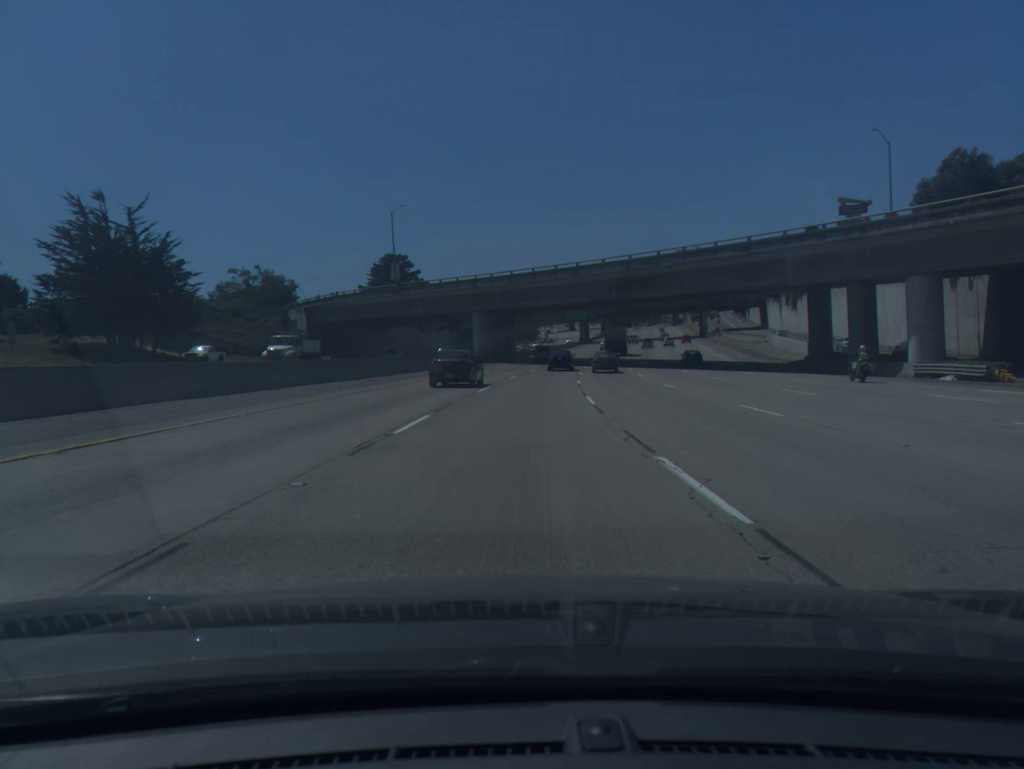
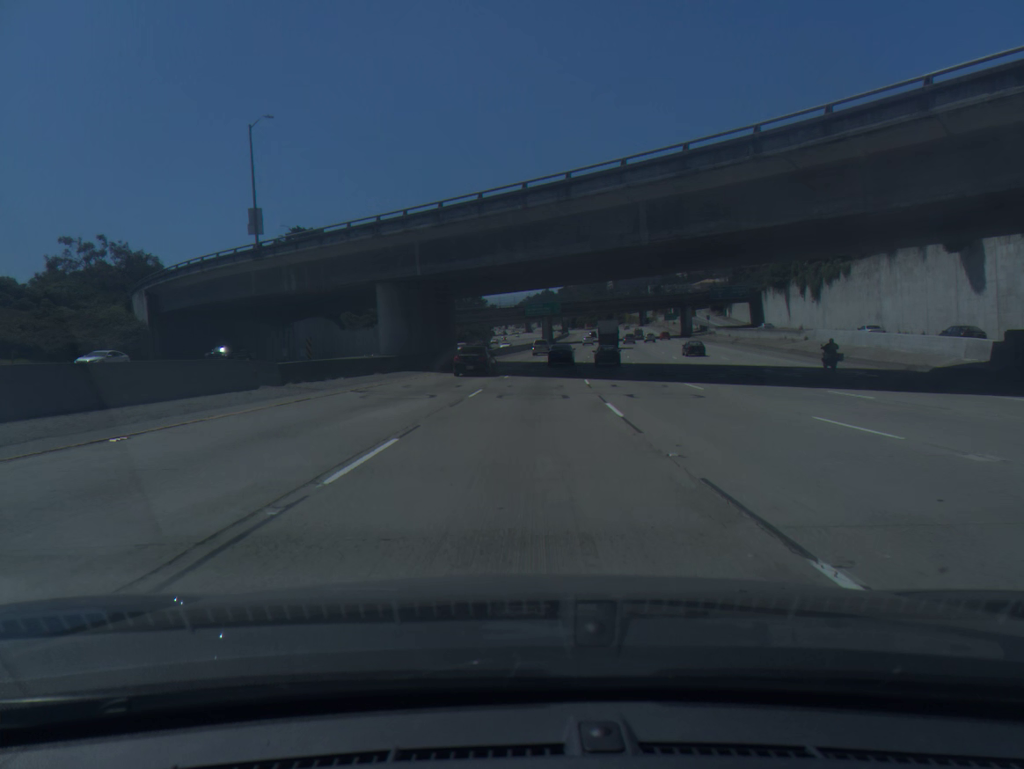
(+0.9, +34.2) m; +3°
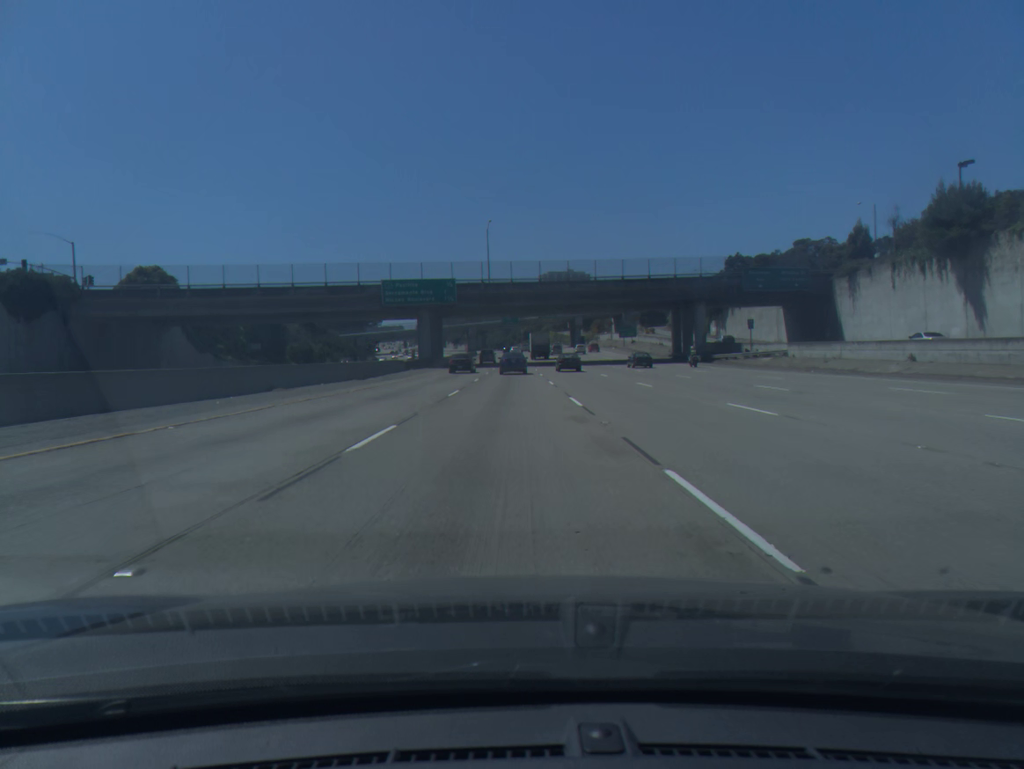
(+6.1, +84.0) m; +7°
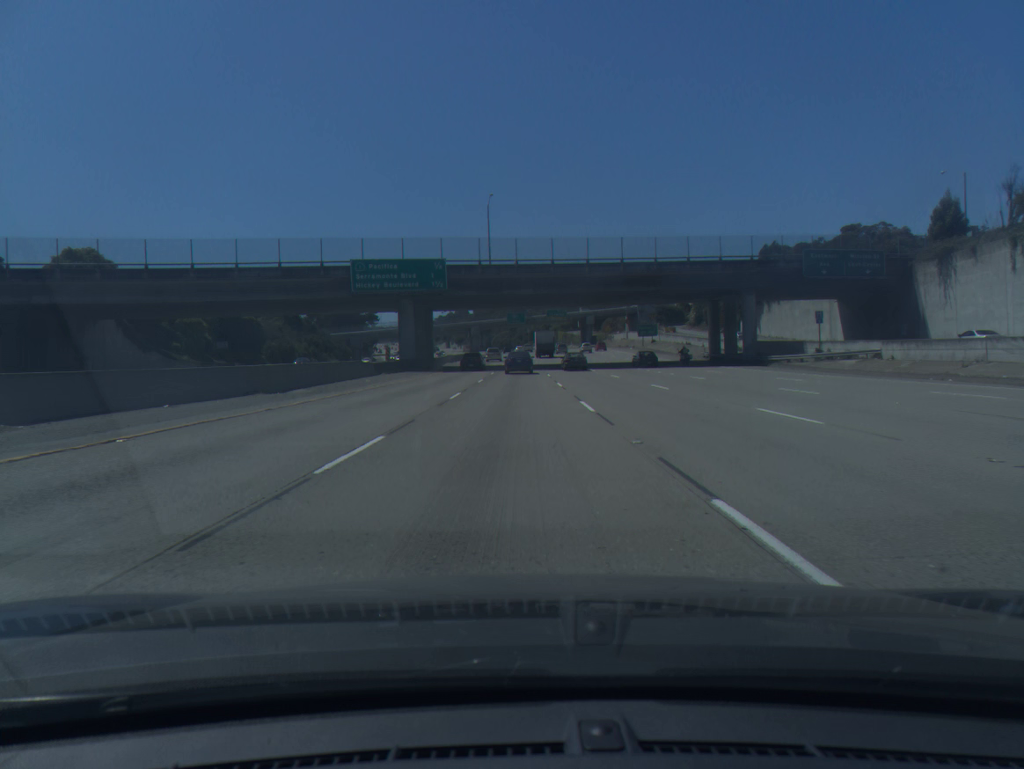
(0.0, +16.5) m; 0°
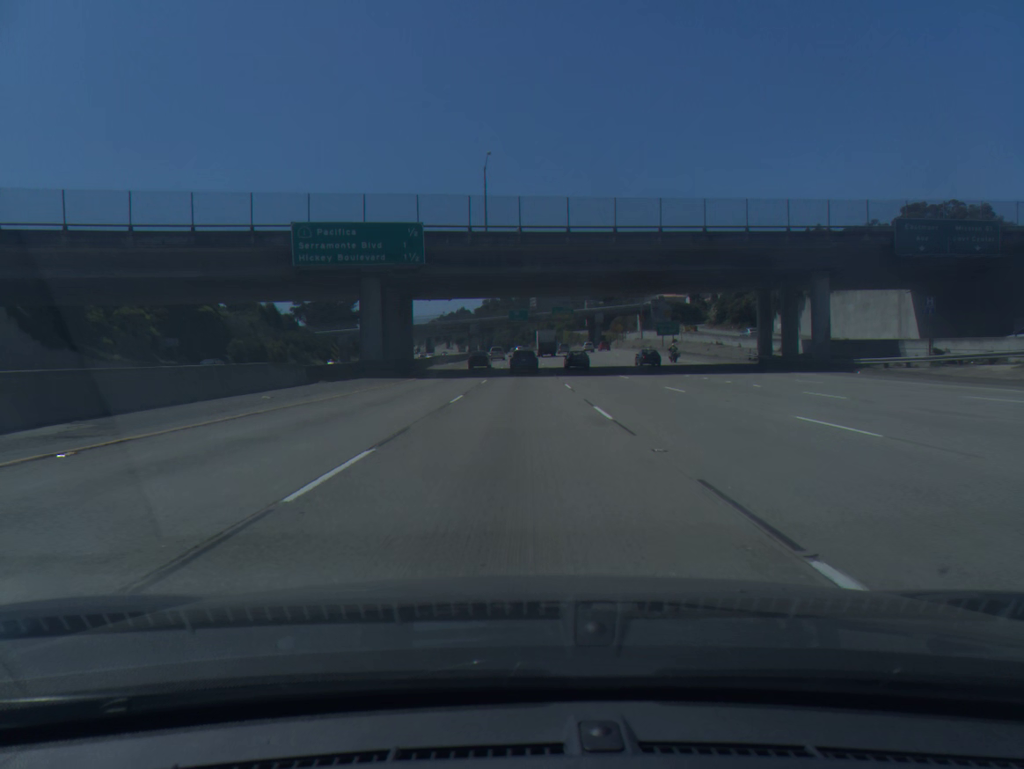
(0.0, +16.4) m; 0°
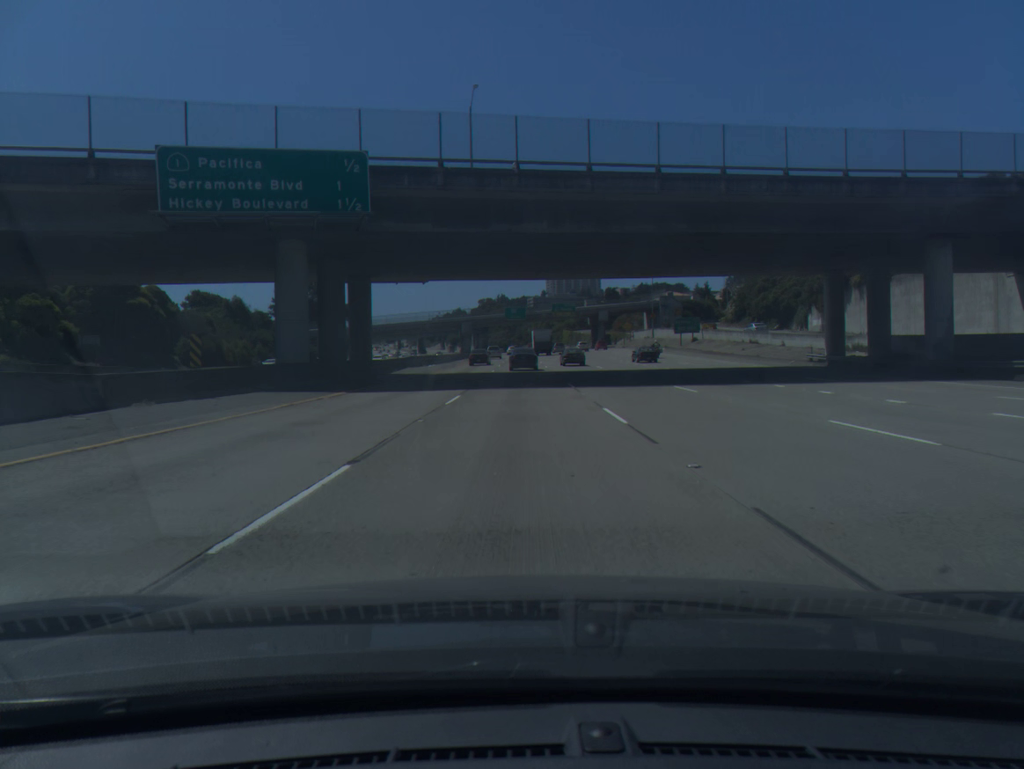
(0.0, +16.3) m; 0°
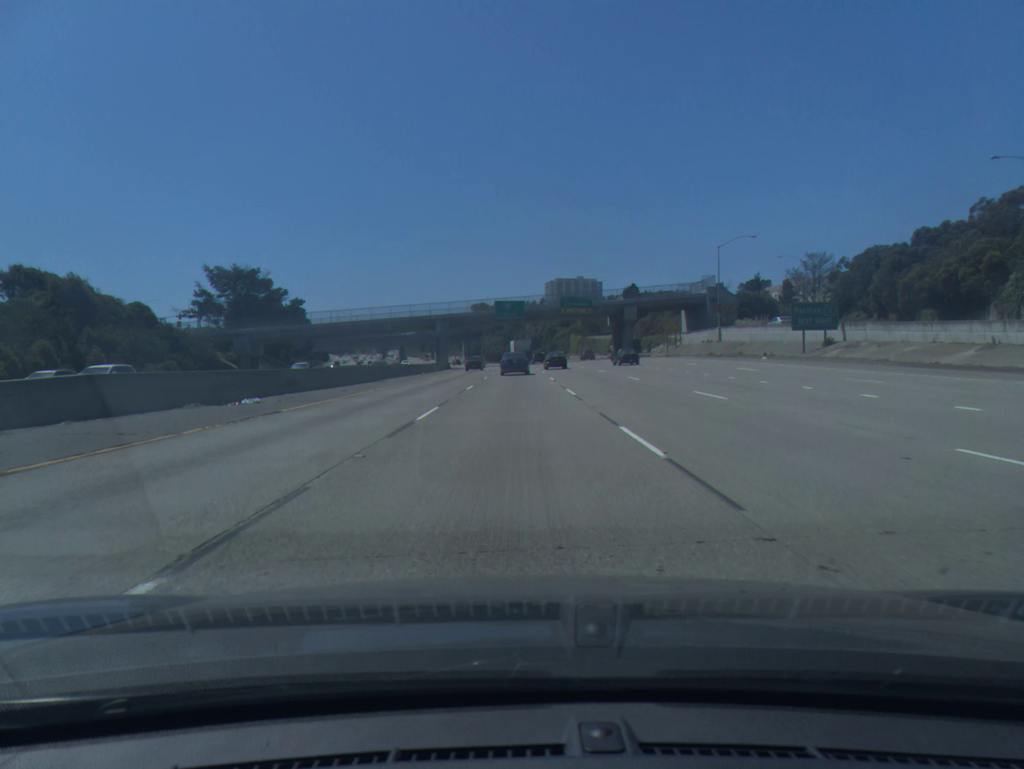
(+0.3, +48.2) m; 0°
